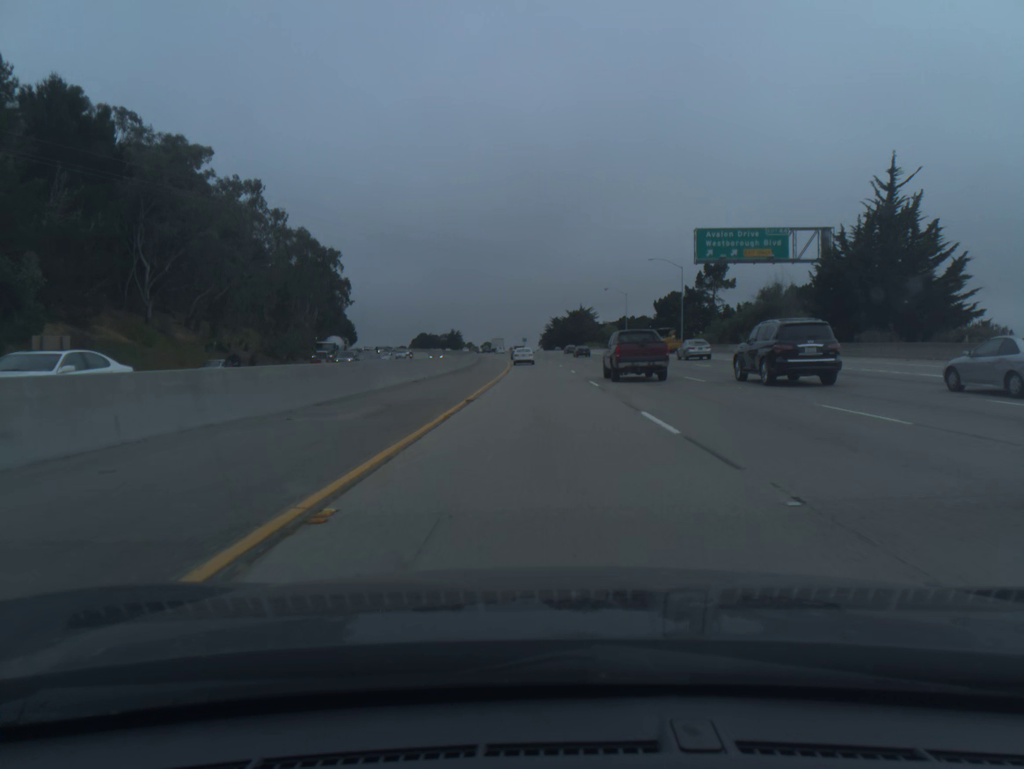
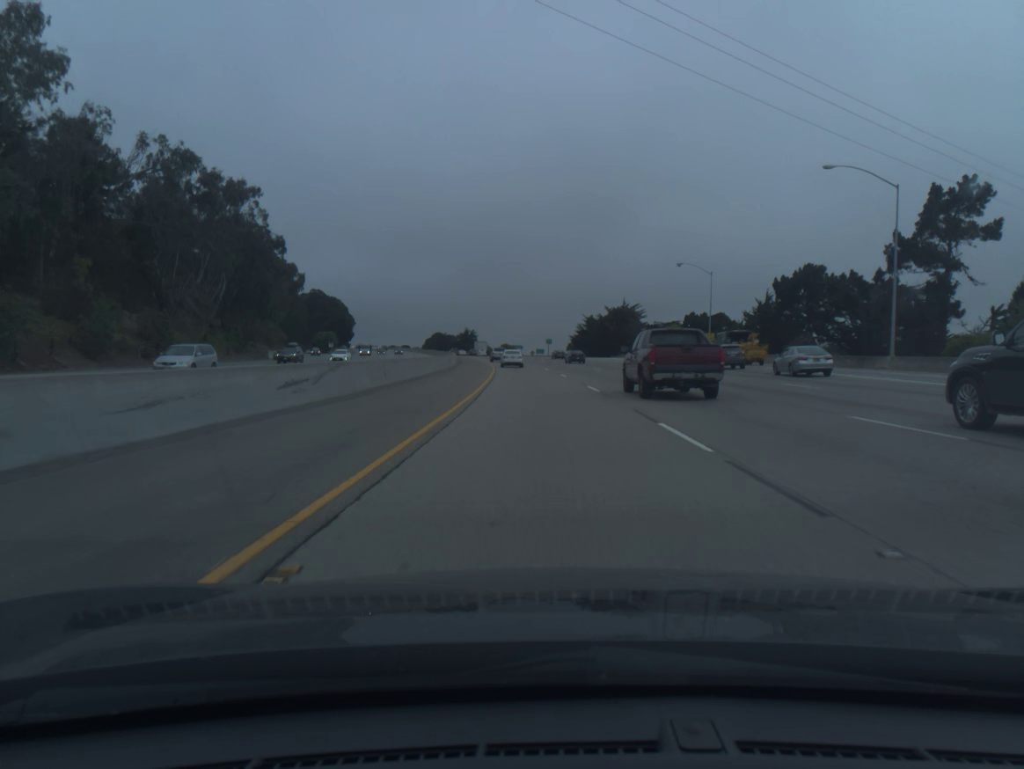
(-0.8, +59.7) m; -2°
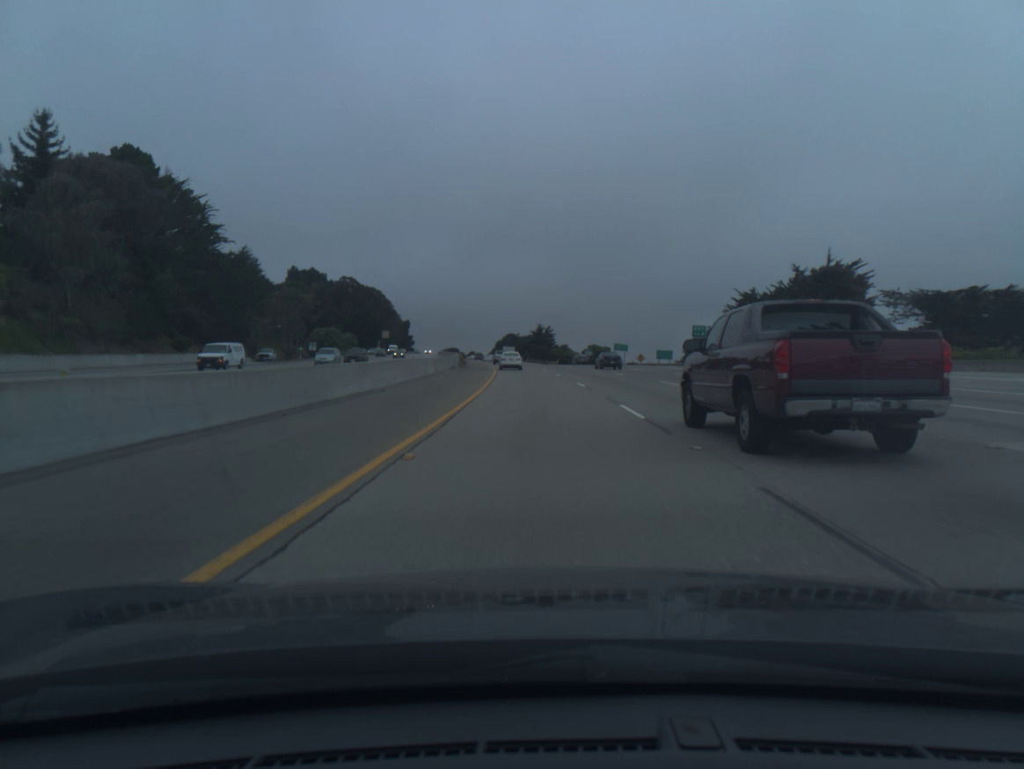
(-4.9, +96.9) m; -6°
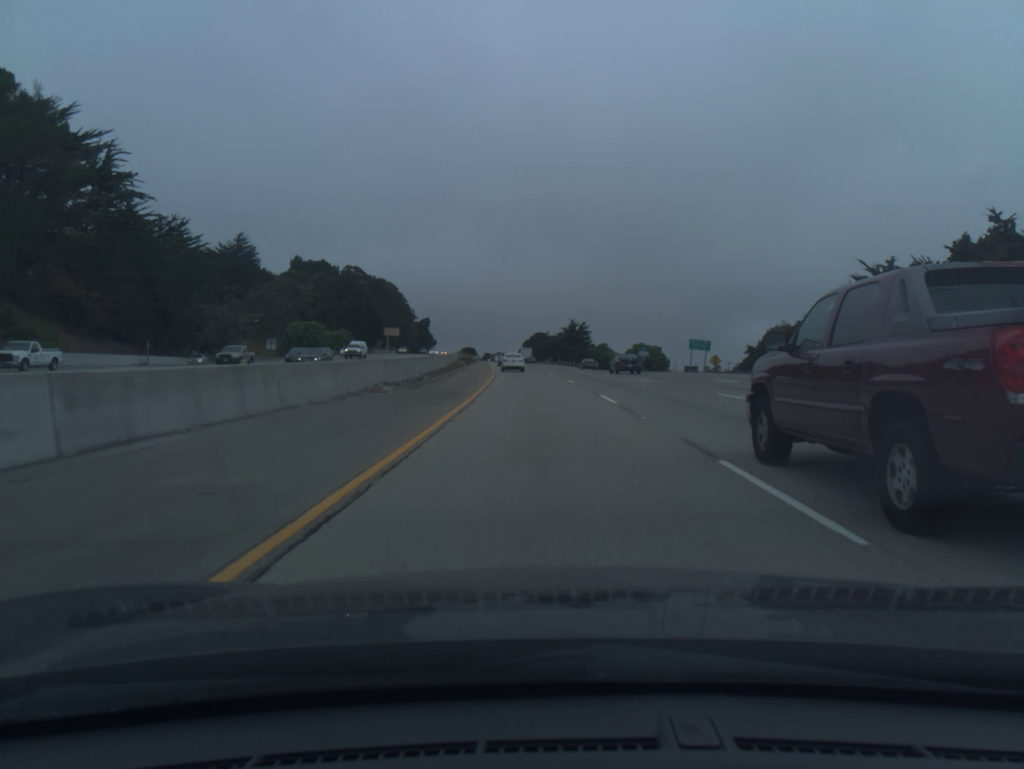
(-0.8, +38.4) m; -2°
